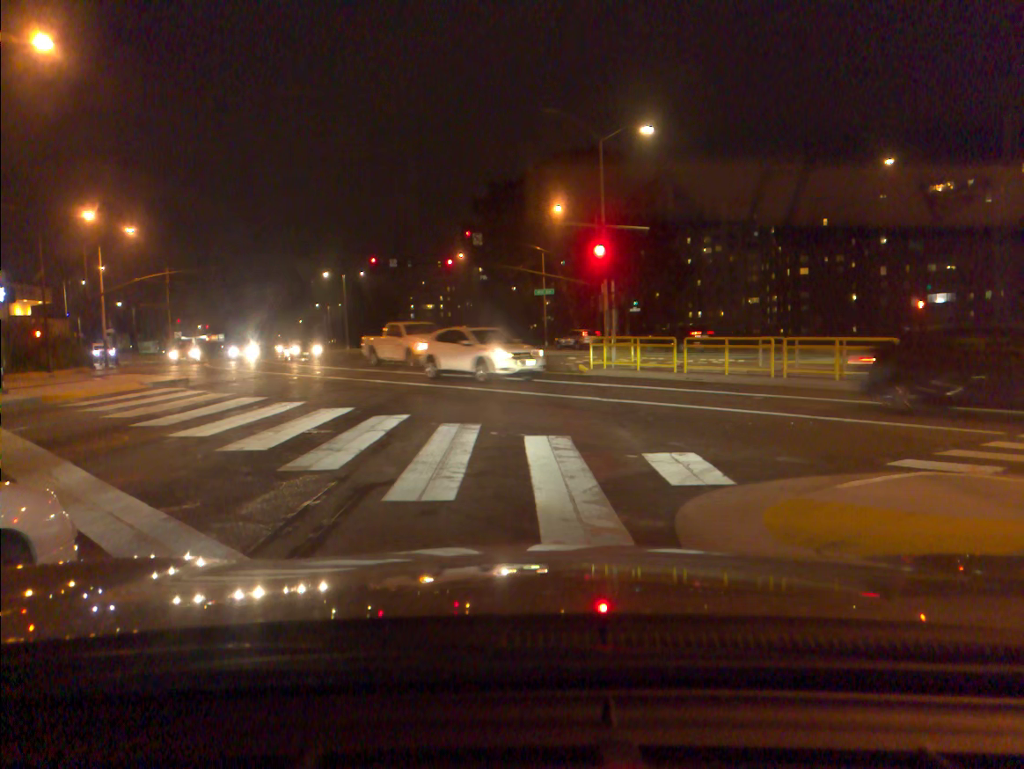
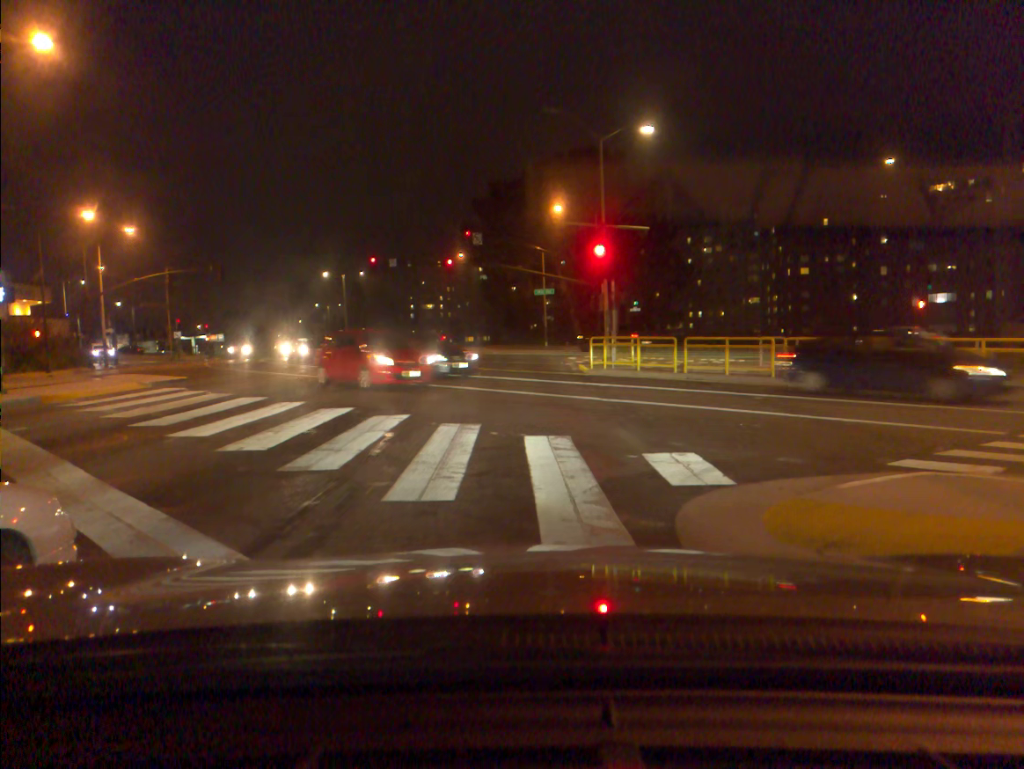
(0.0, 0.0) m; 0°
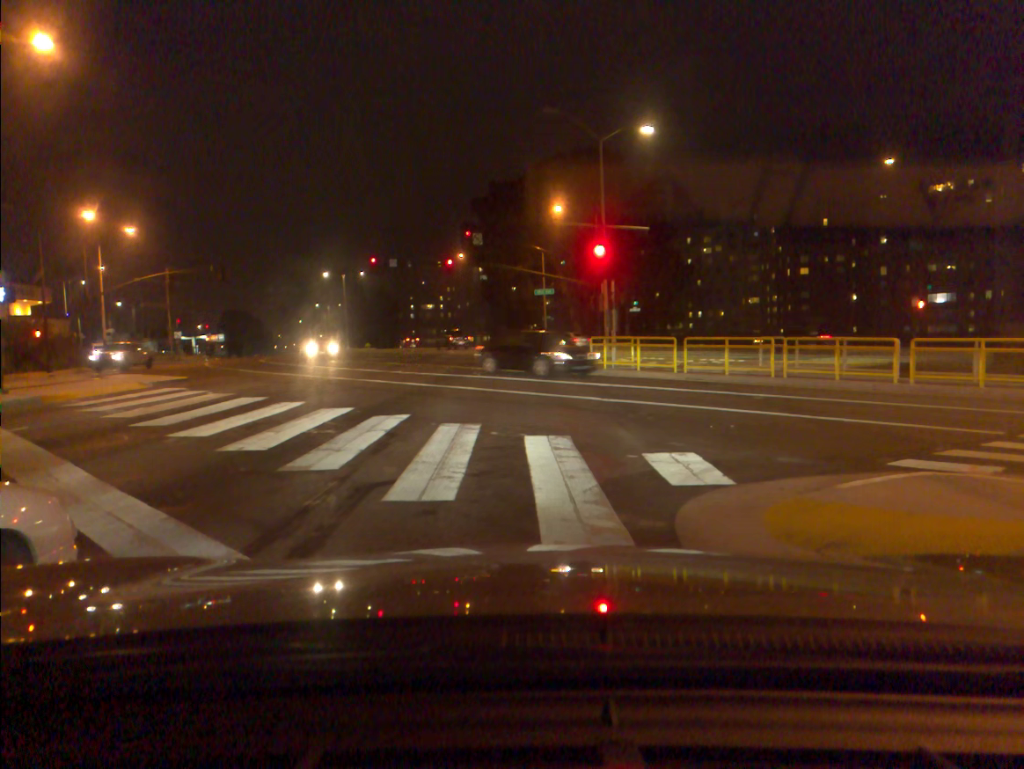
(0.0, 0.0) m; 0°
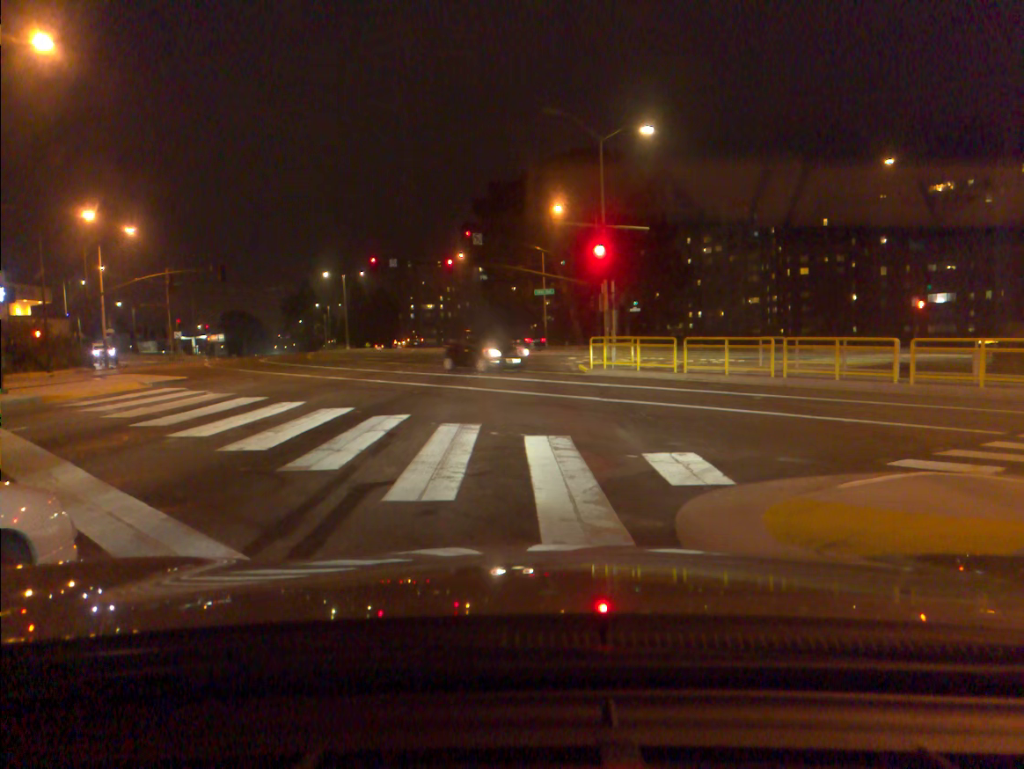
(0.0, 0.0) m; 0°
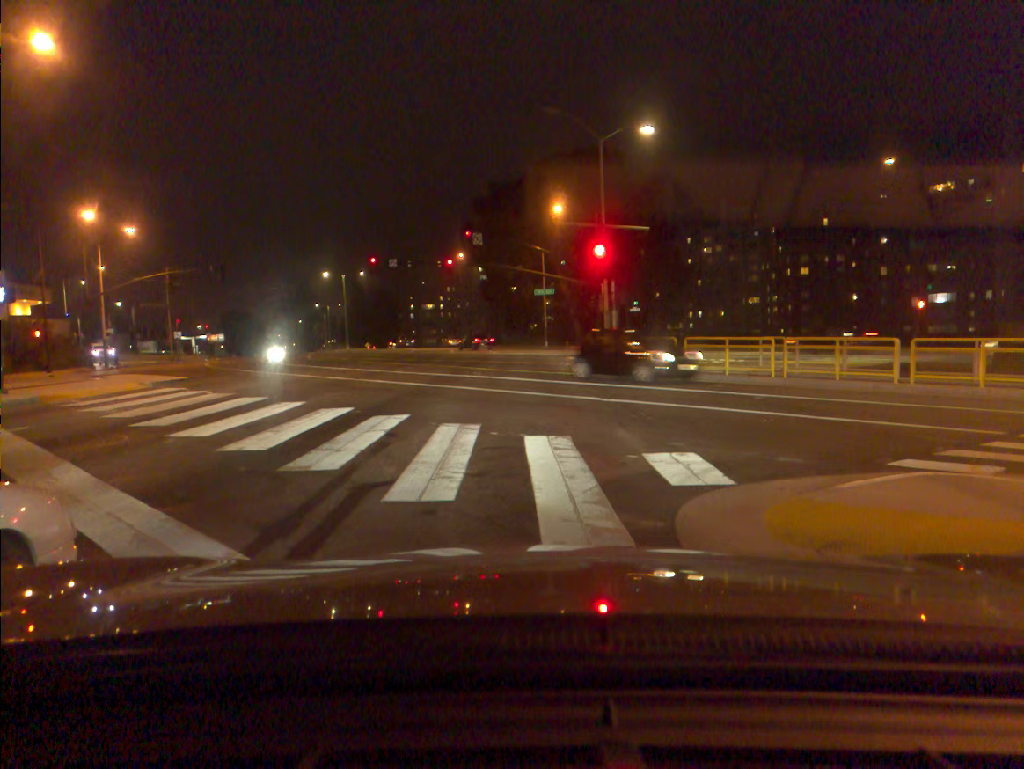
(0.0, 0.0) m; 0°
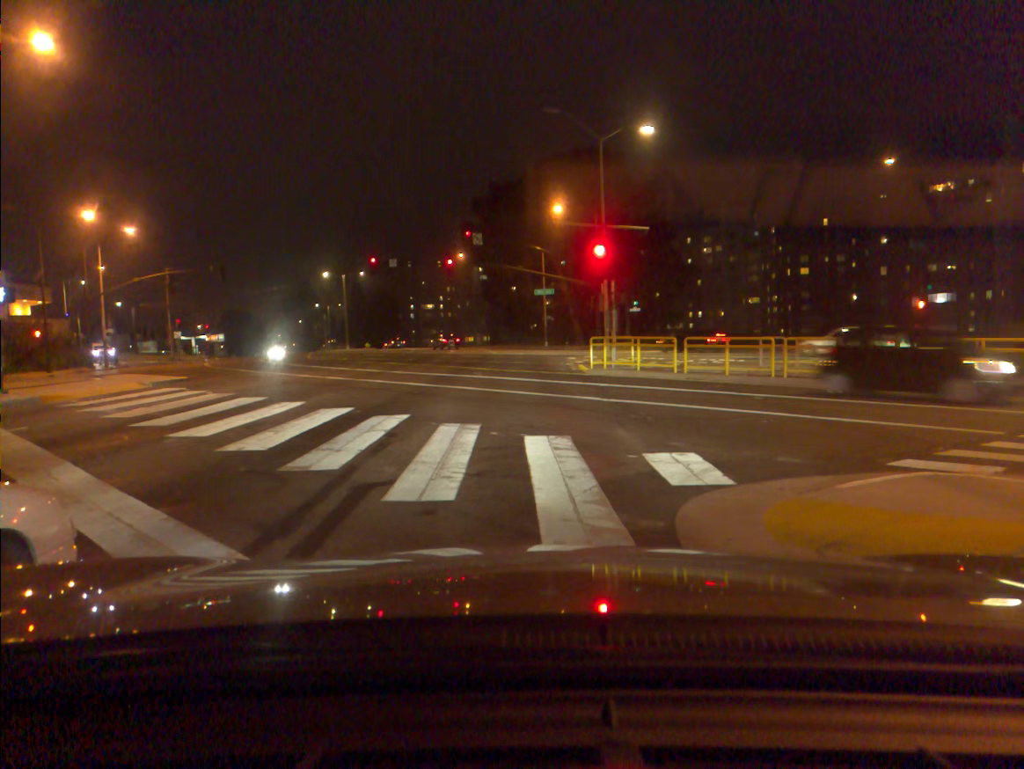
(0.0, 0.0) m; 0°
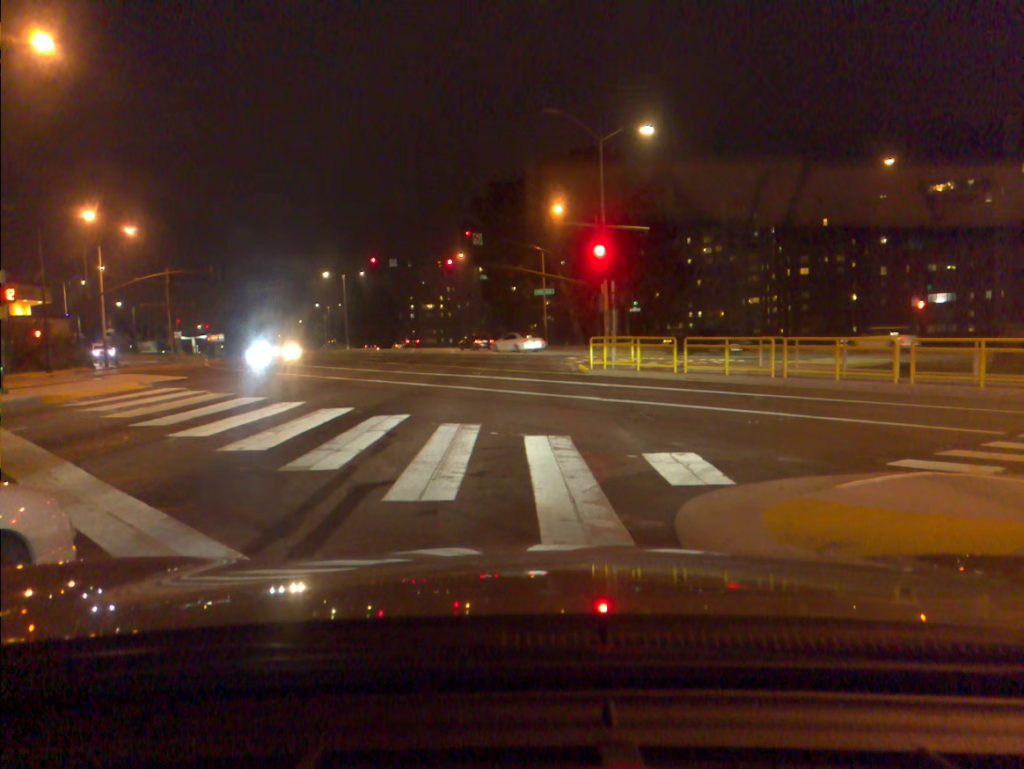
(0.0, 0.0) m; 0°
